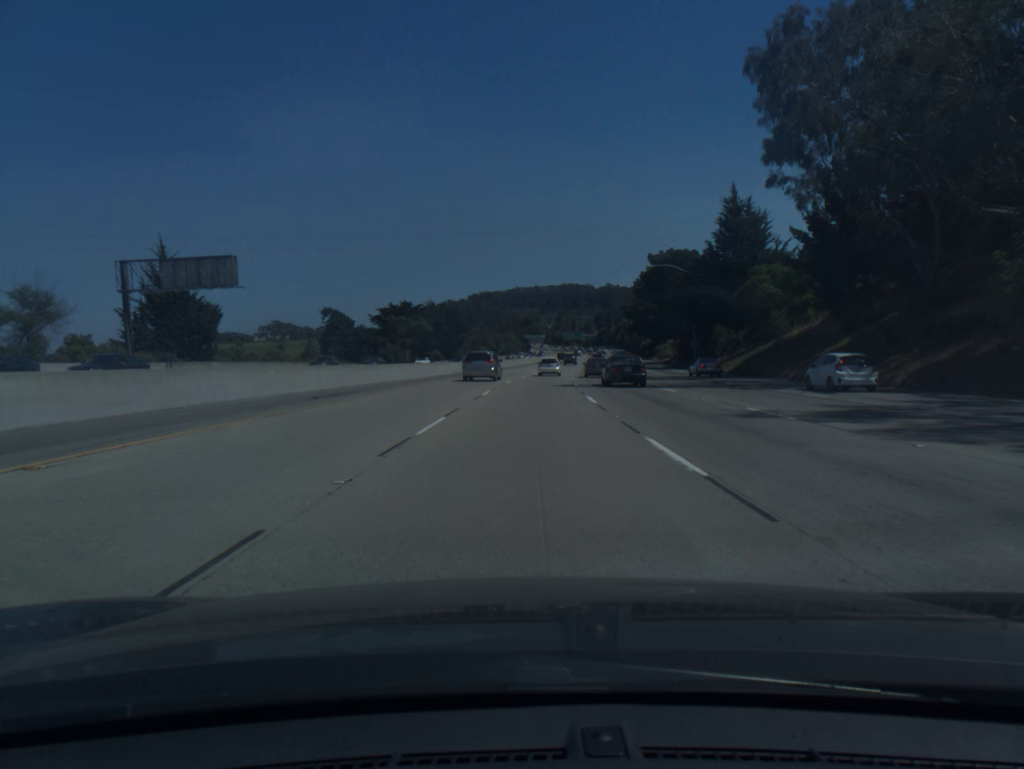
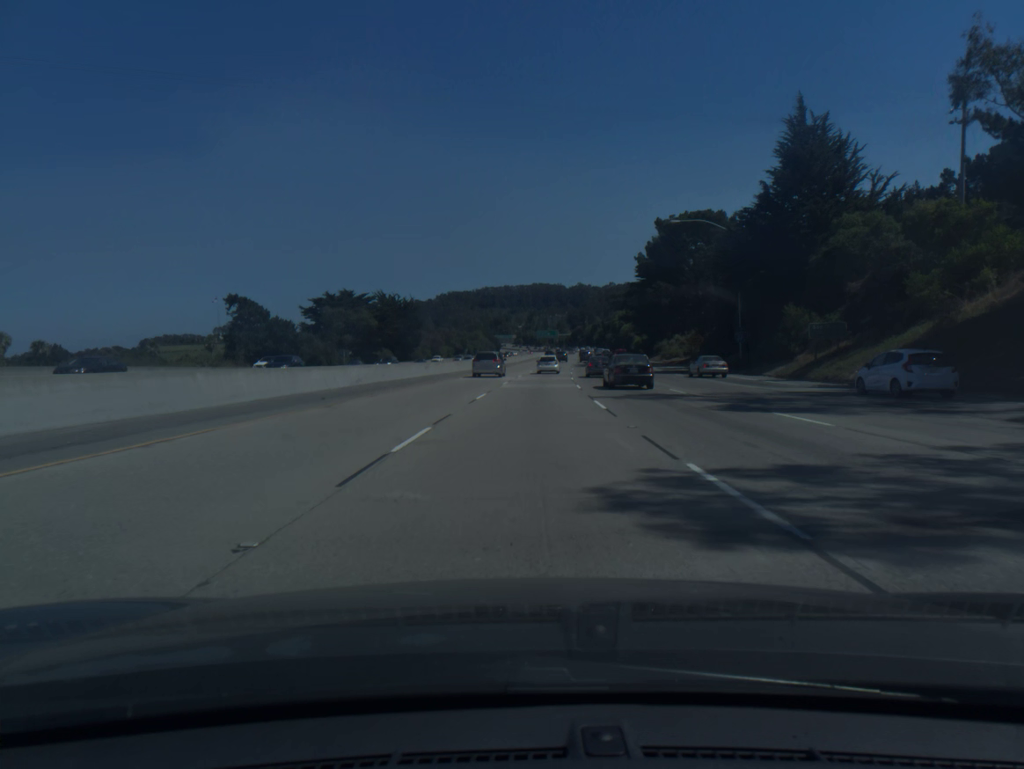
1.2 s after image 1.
(+0.6, +31.4) m; +2°
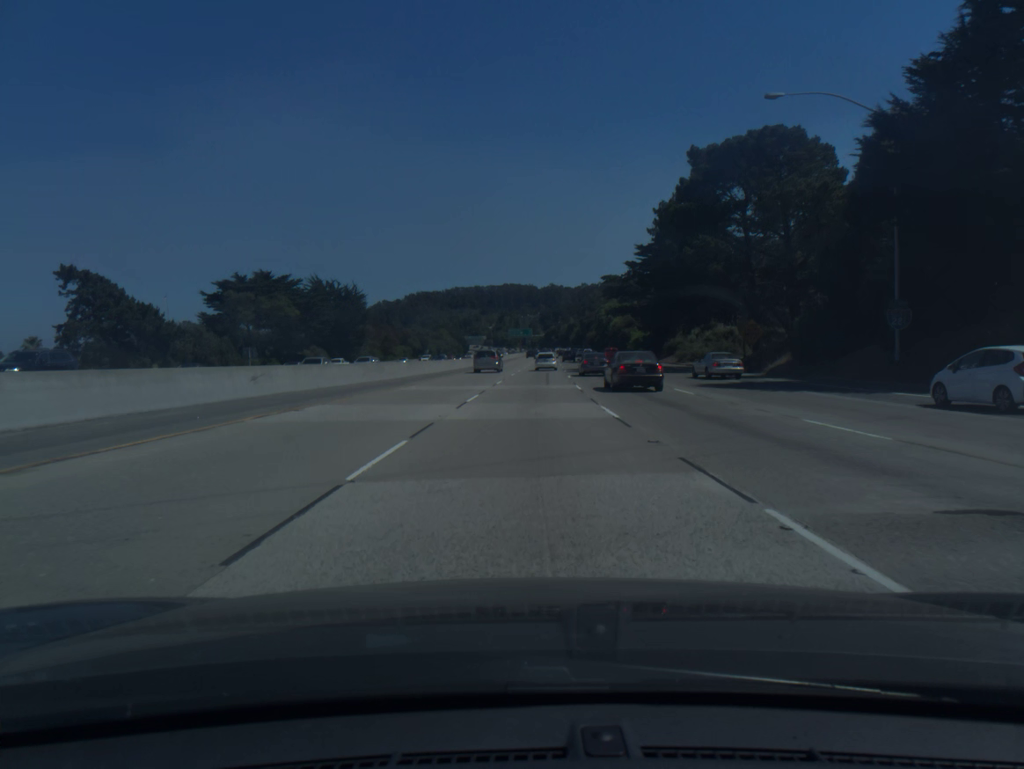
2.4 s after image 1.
(+0.6, +31.7) m; +2°
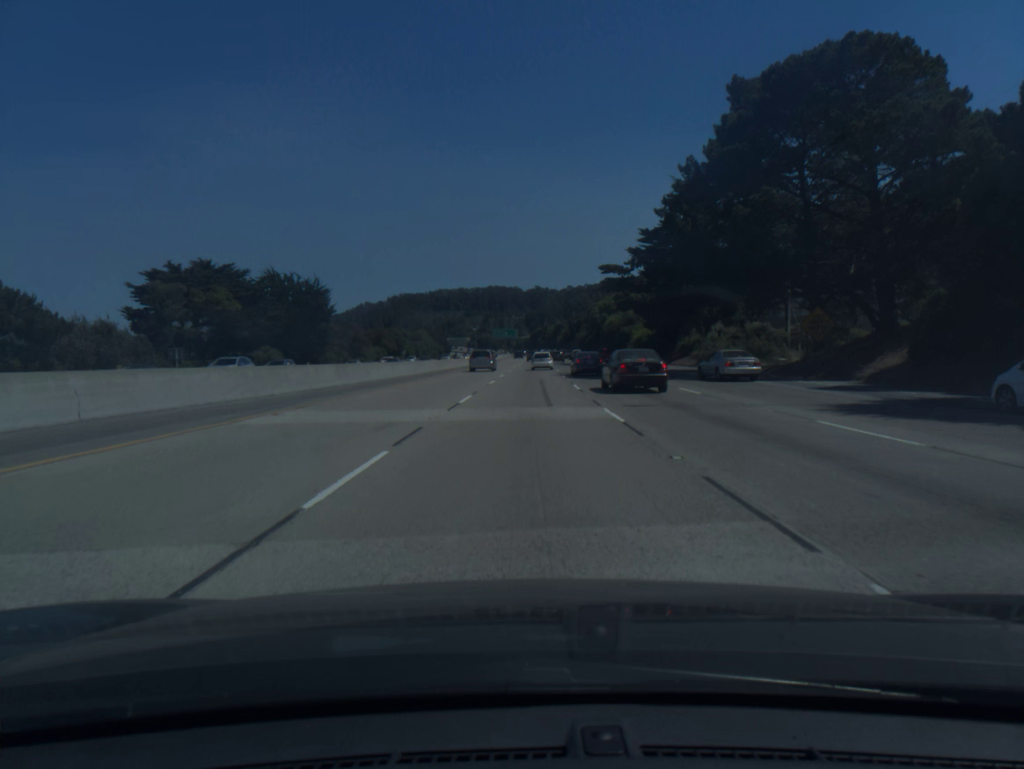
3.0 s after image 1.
(+0.1, +16.0) m; +1°
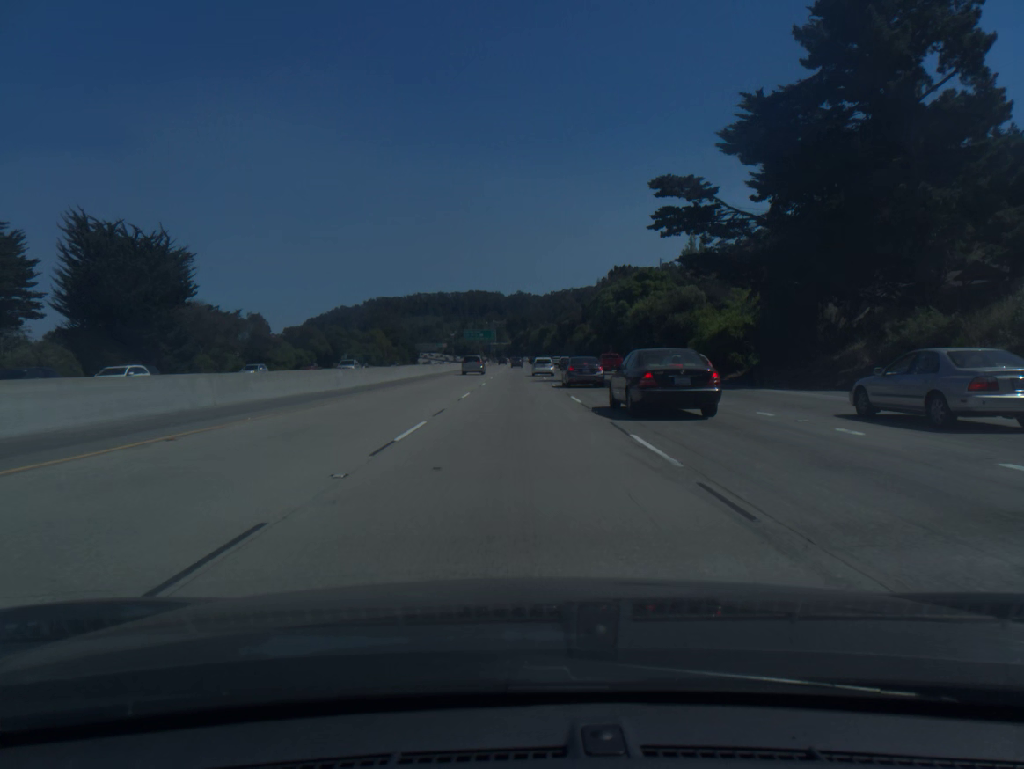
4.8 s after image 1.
(+0.8, +48.5) m; +1°
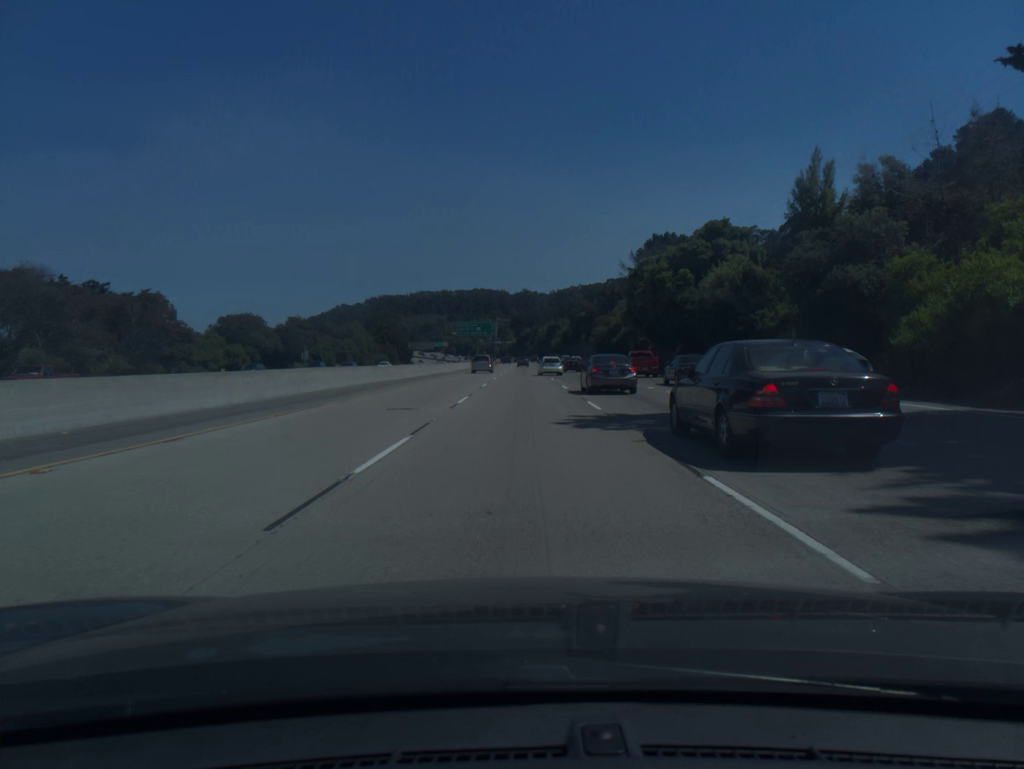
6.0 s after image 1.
(-0.2, +32.6) m; -1°
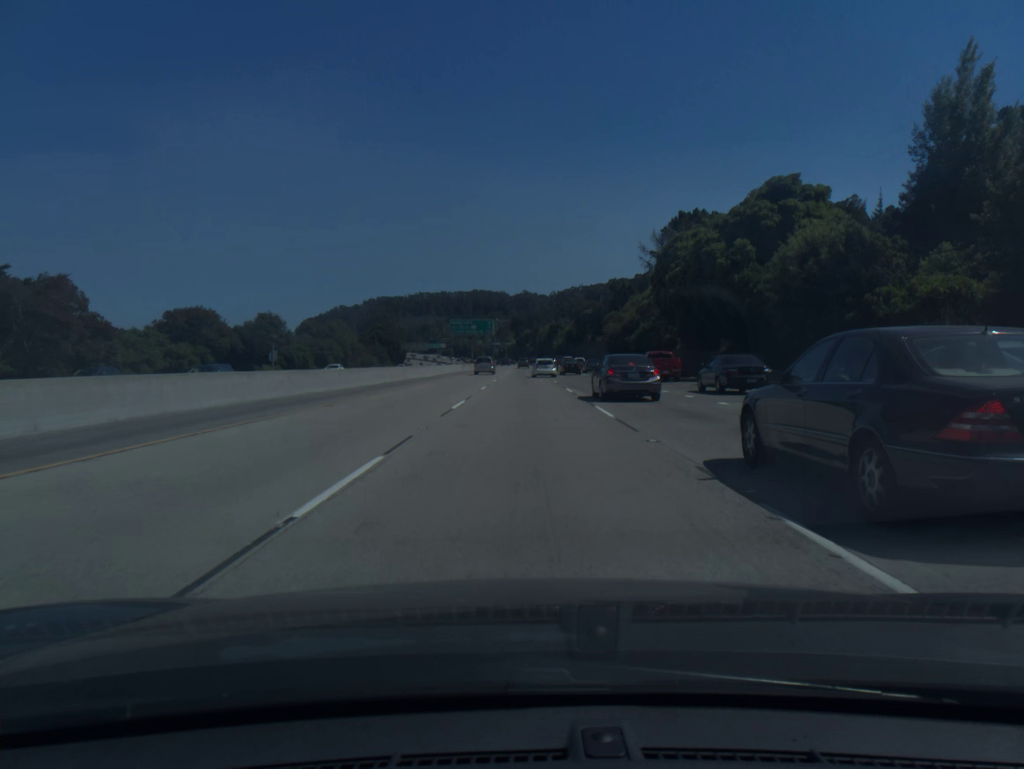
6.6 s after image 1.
(0.0, +16.4) m; 0°
